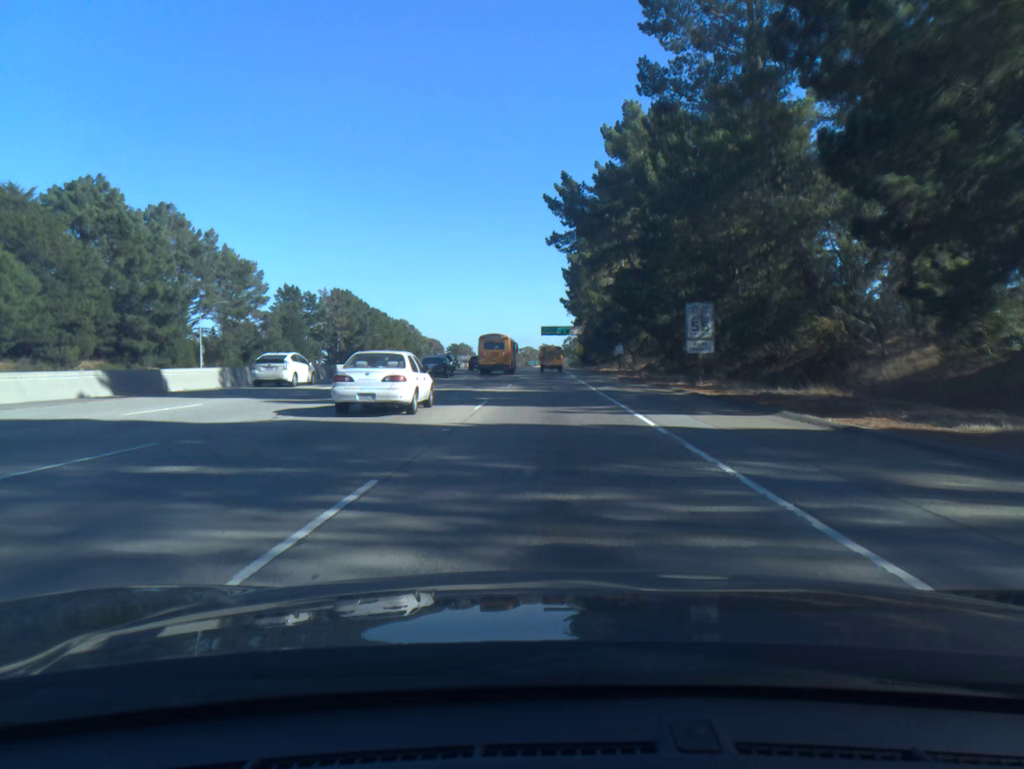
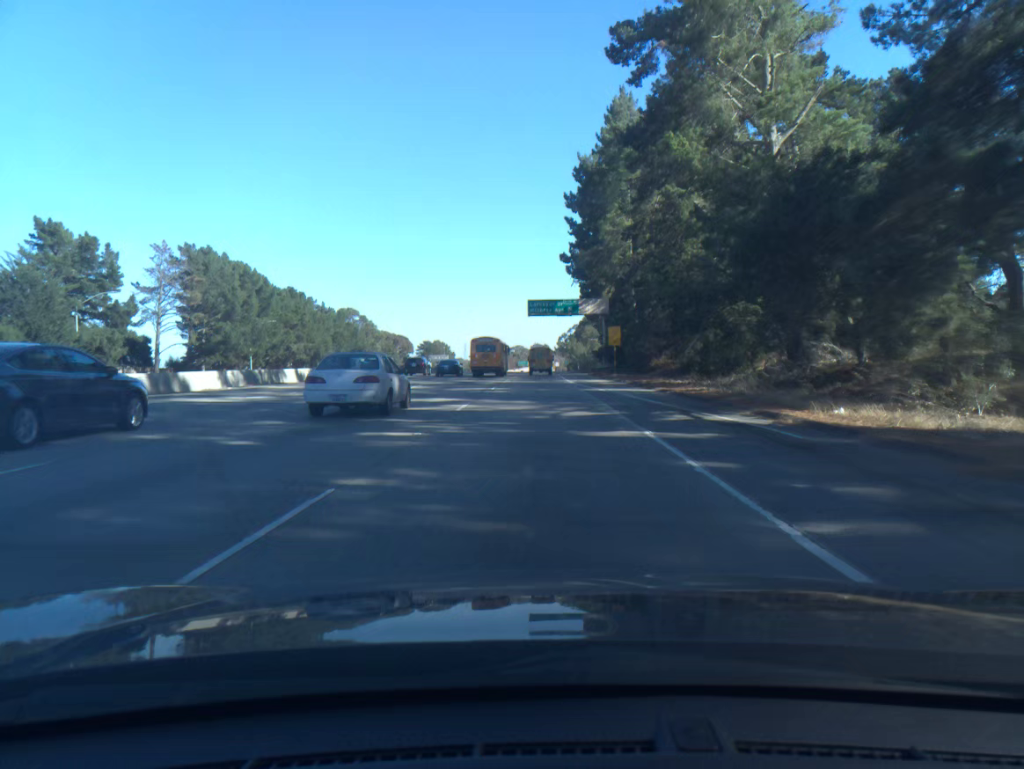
(+0.7, +74.4) m; +1°
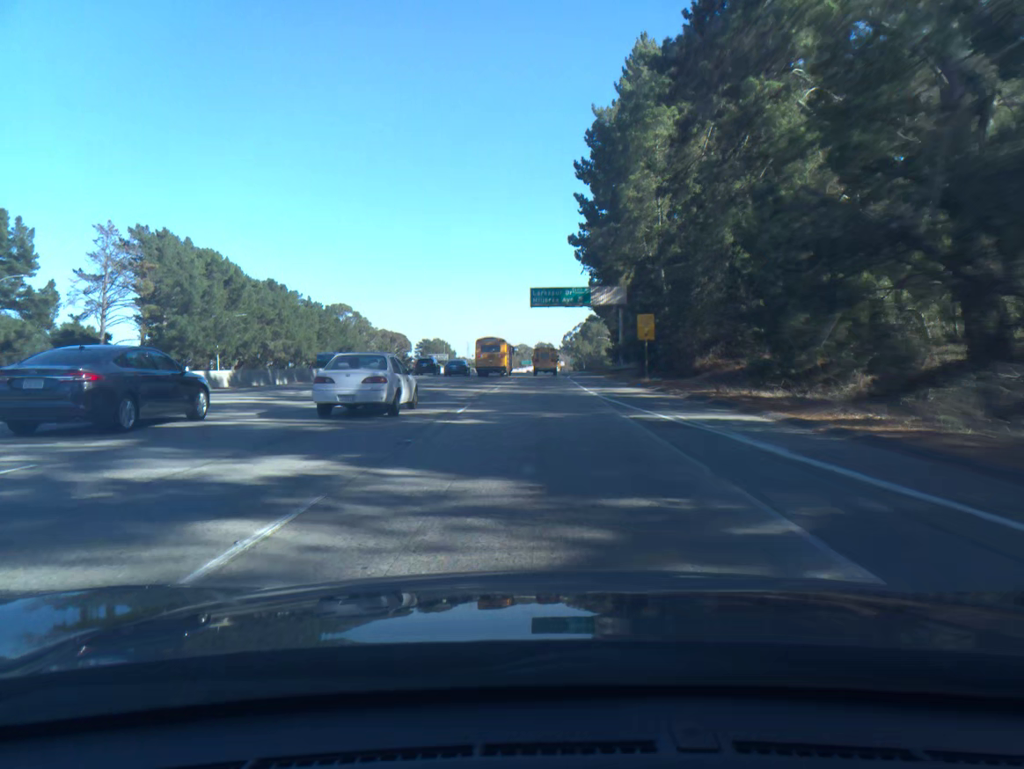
(0.0, +14.8) m; 0°
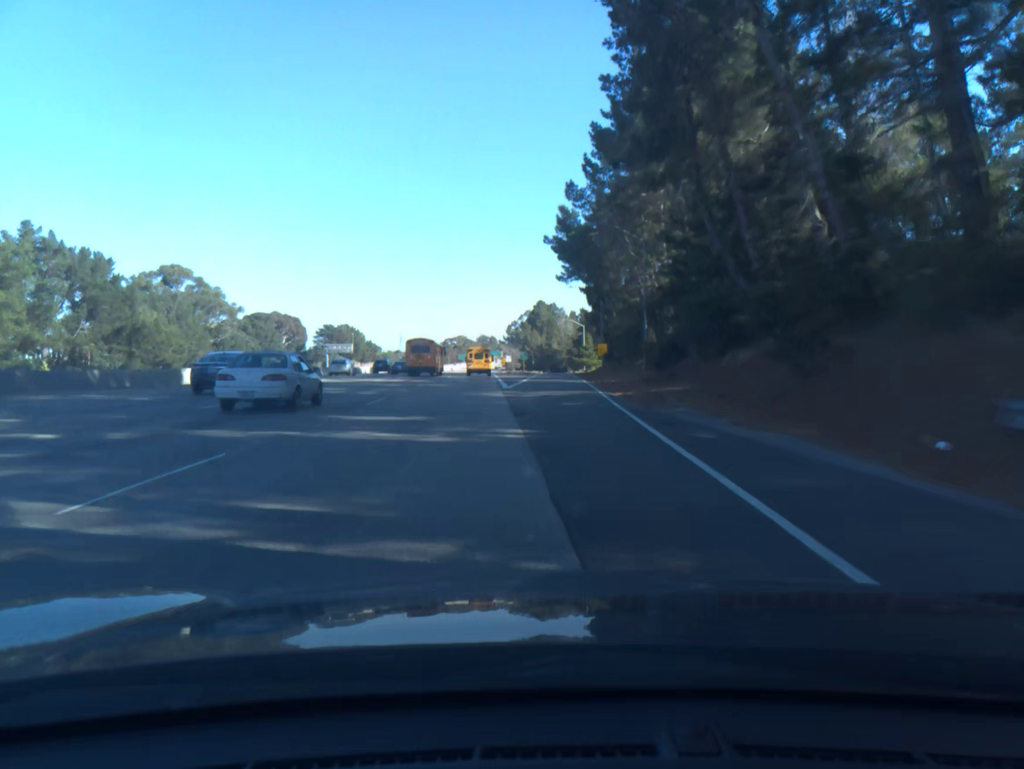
(+1.3, +73.5) m; +4°
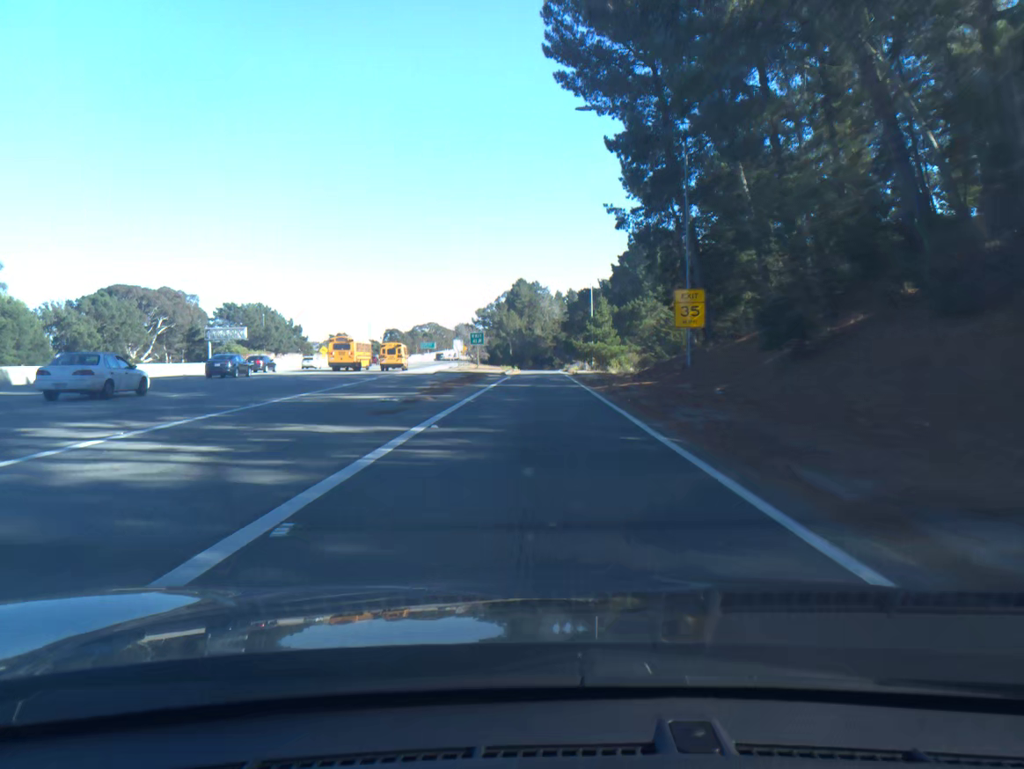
(+1.5, +69.9) m; +1°
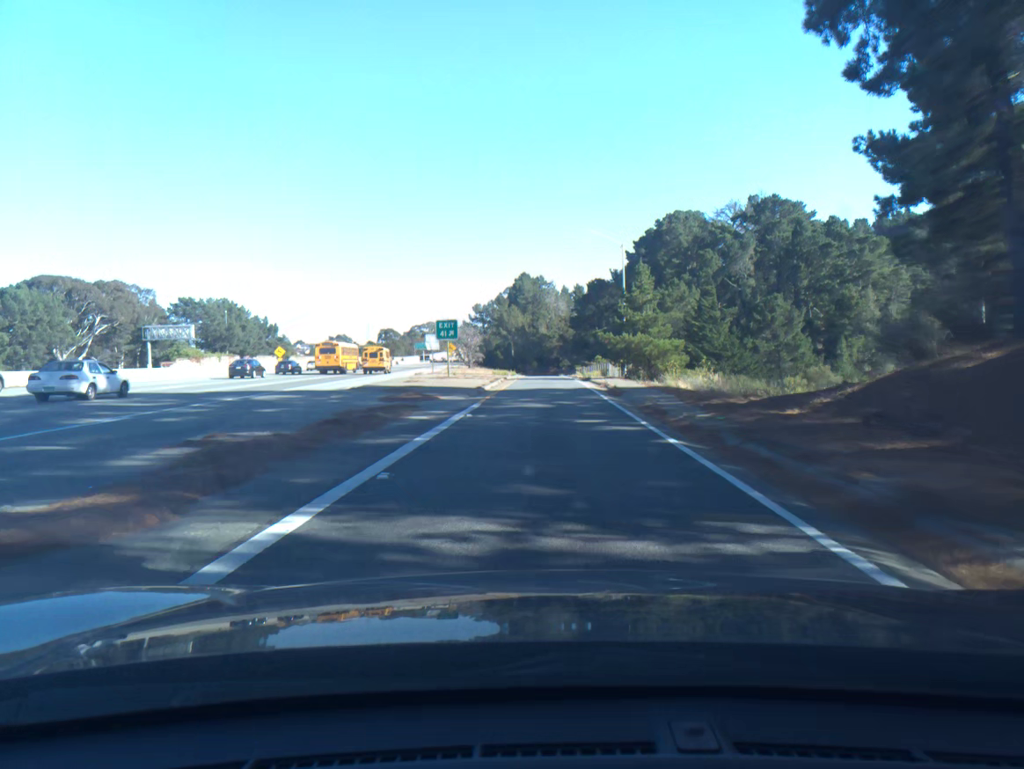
(-0.1, +27.0) m; 0°
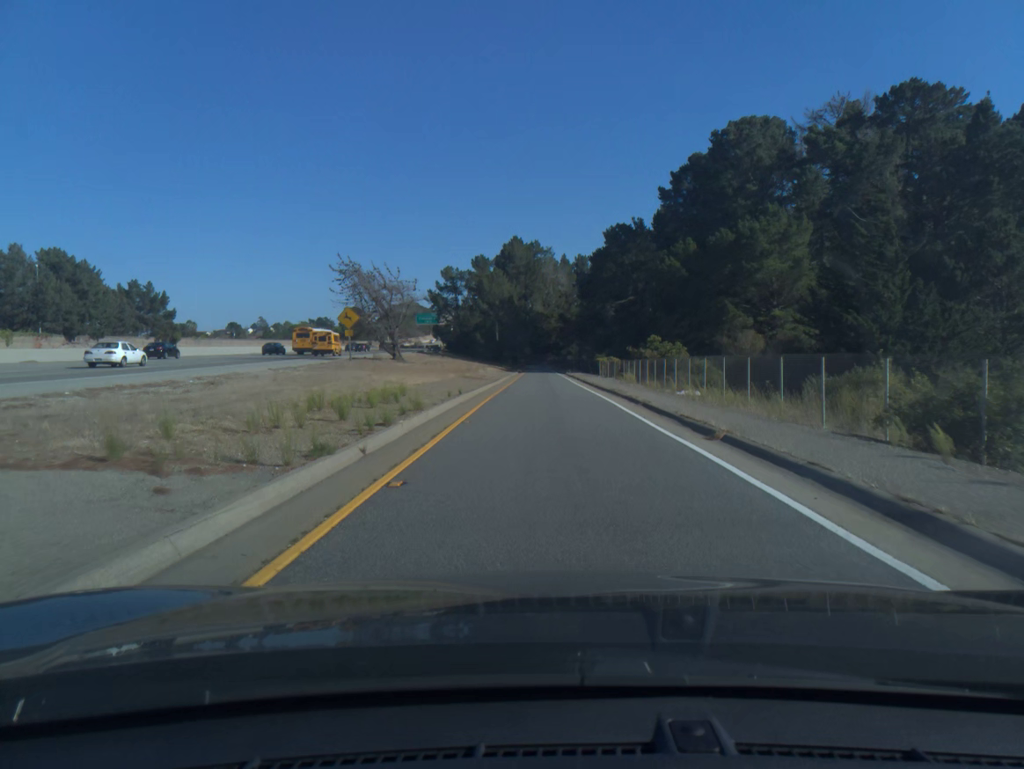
(+0.1, +62.3) m; 0°
